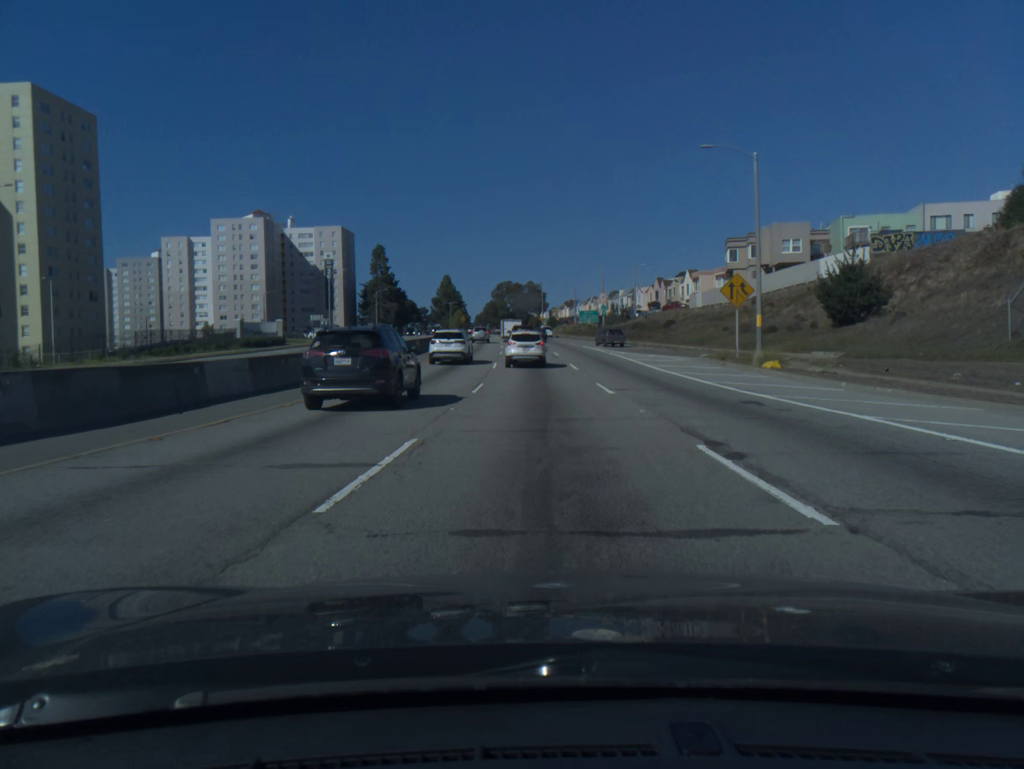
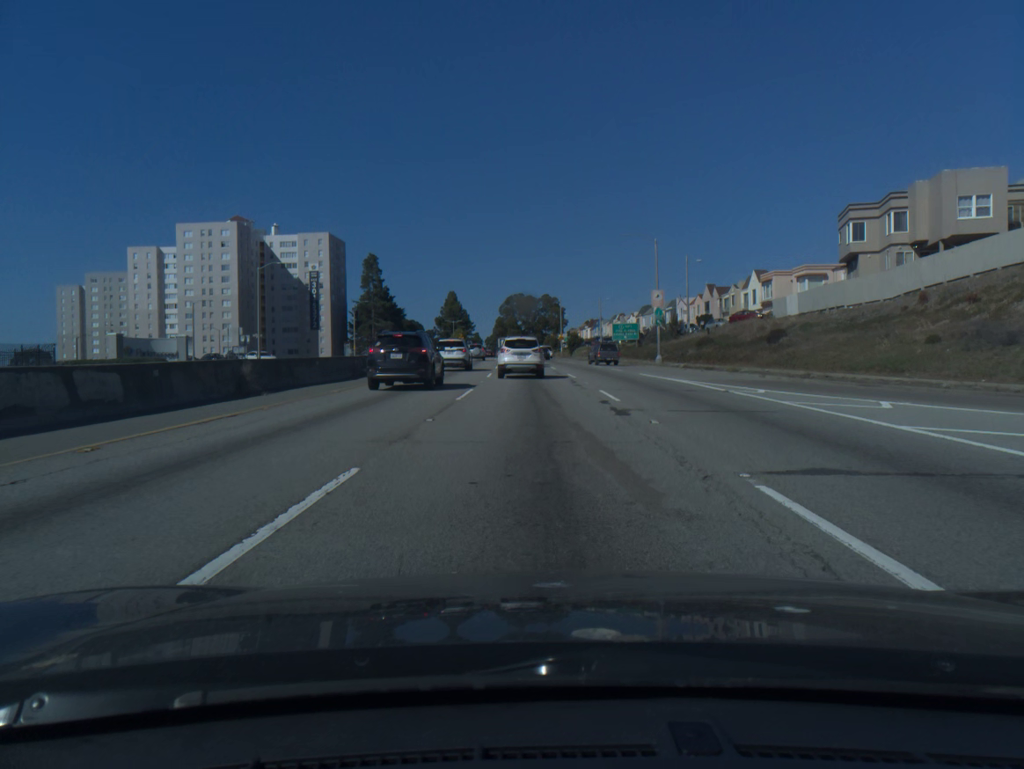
(-0.3, +31.8) m; -1°
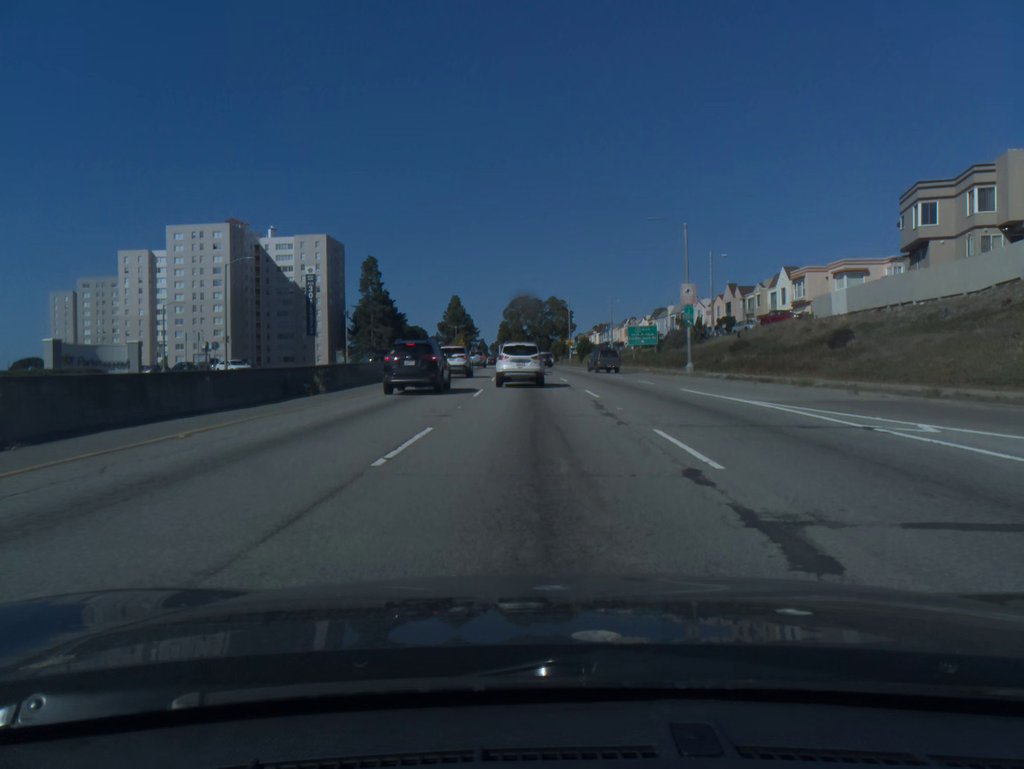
(0.0, +9.6) m; -1°
